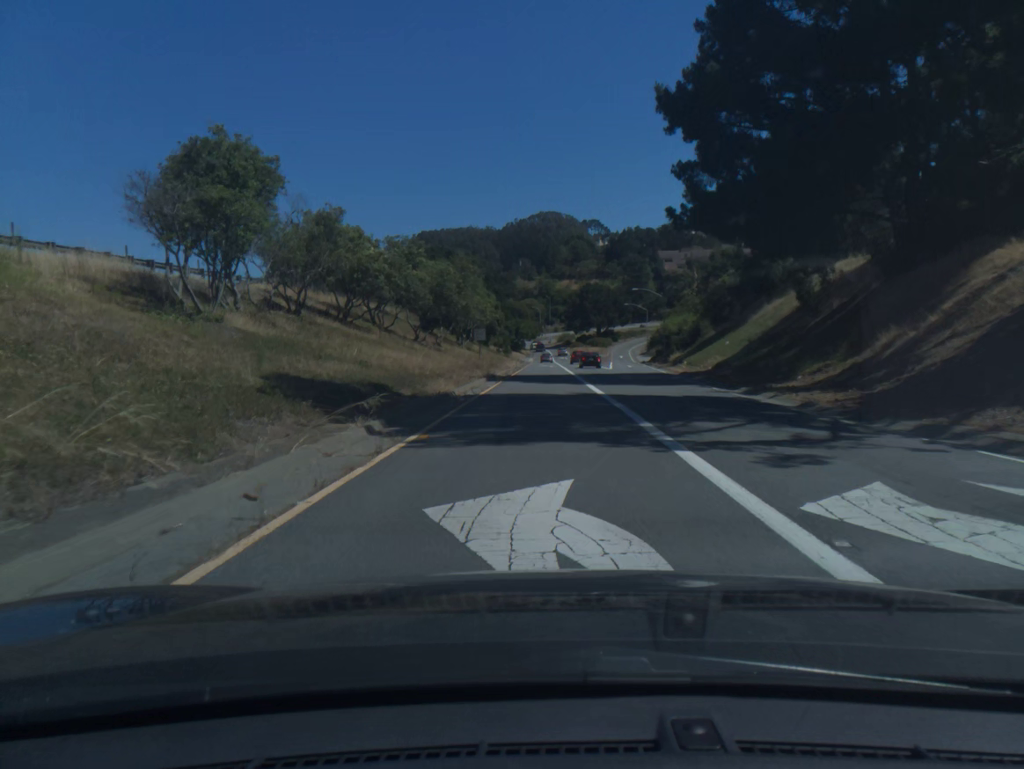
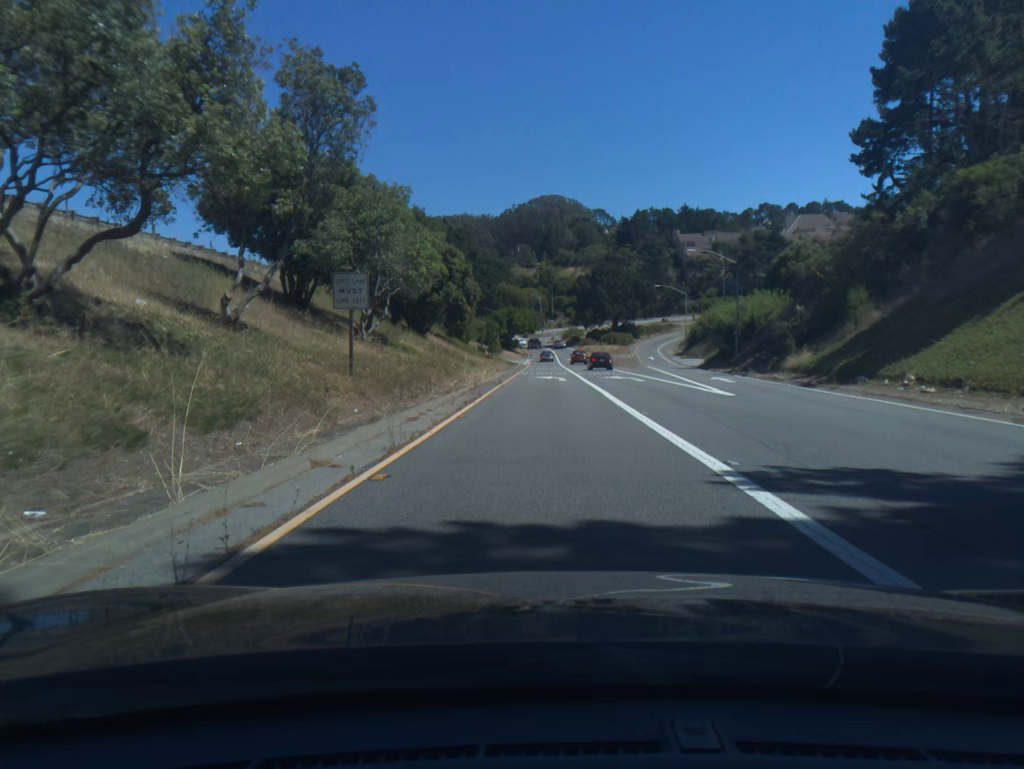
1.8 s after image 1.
(-0.1, +40.5) m; 0°
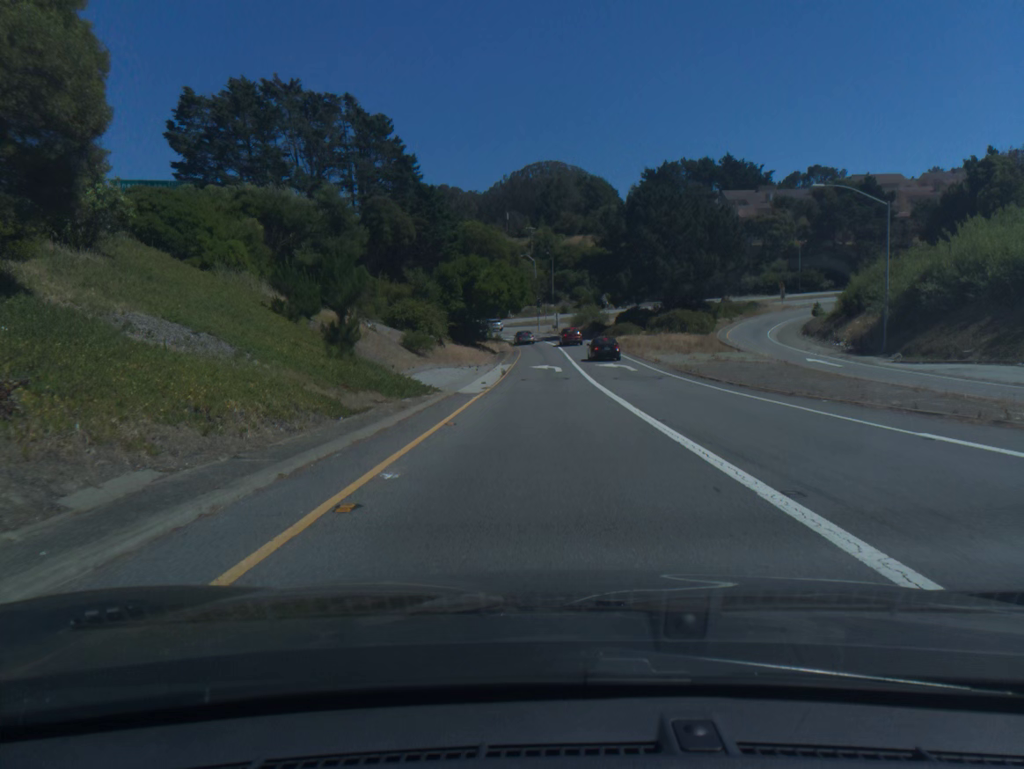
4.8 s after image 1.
(+0.1, +68.4) m; 0°
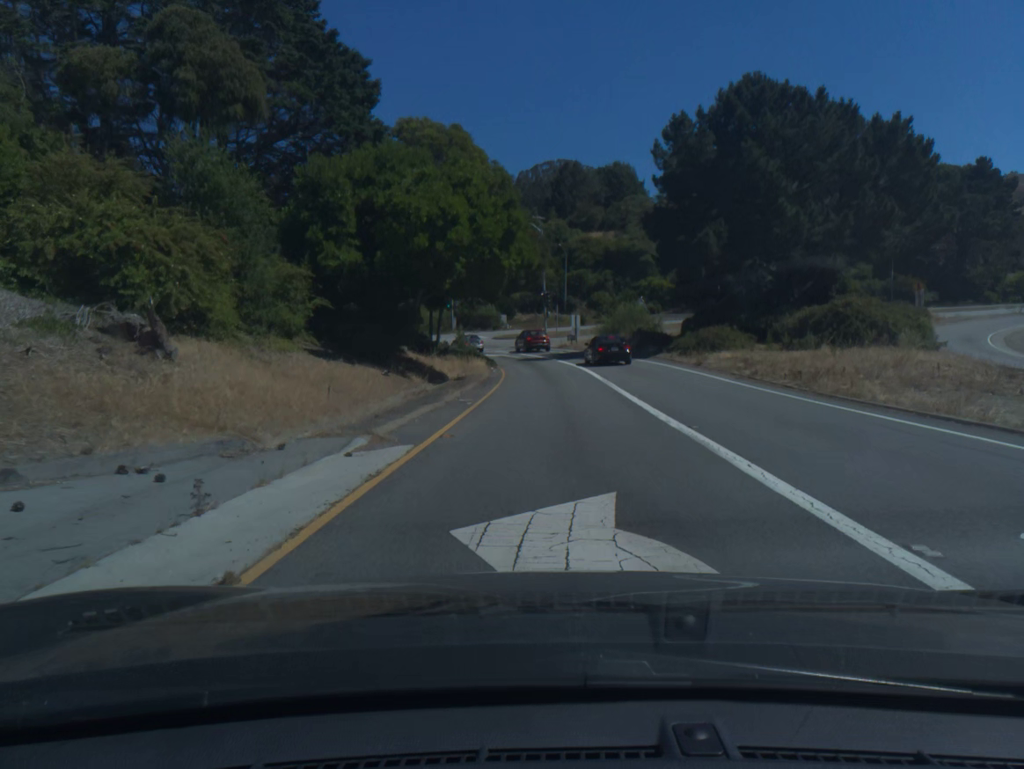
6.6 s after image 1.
(-0.2, +38.8) m; -1°
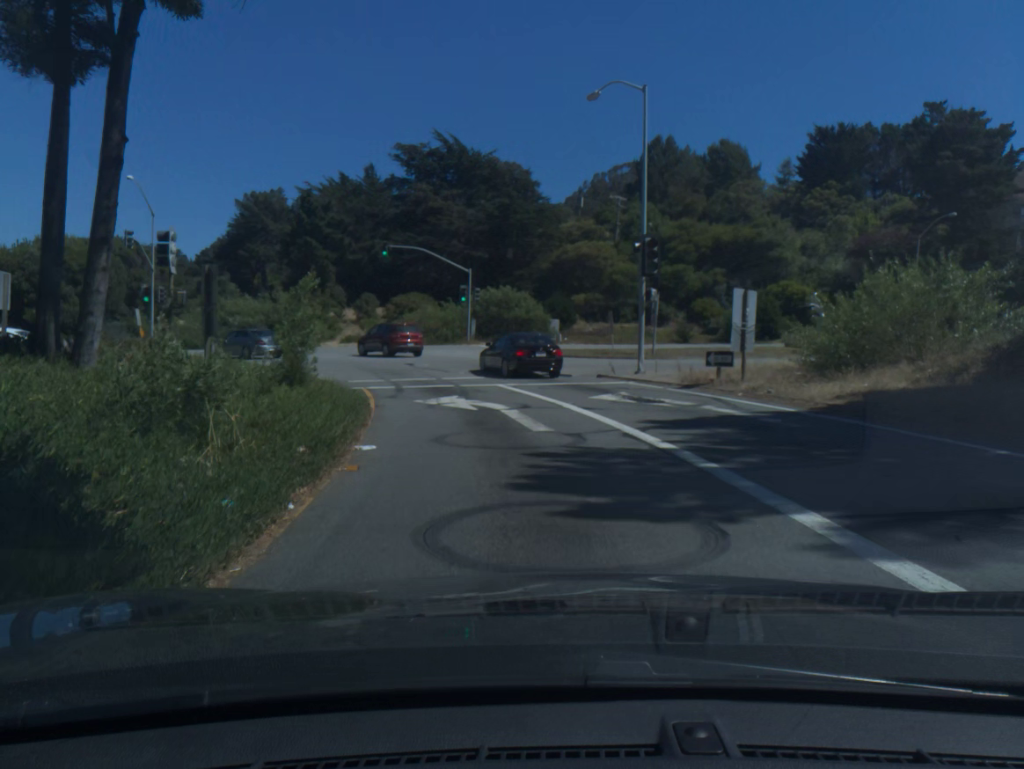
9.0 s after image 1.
(-0.6, +40.6) m; -5°
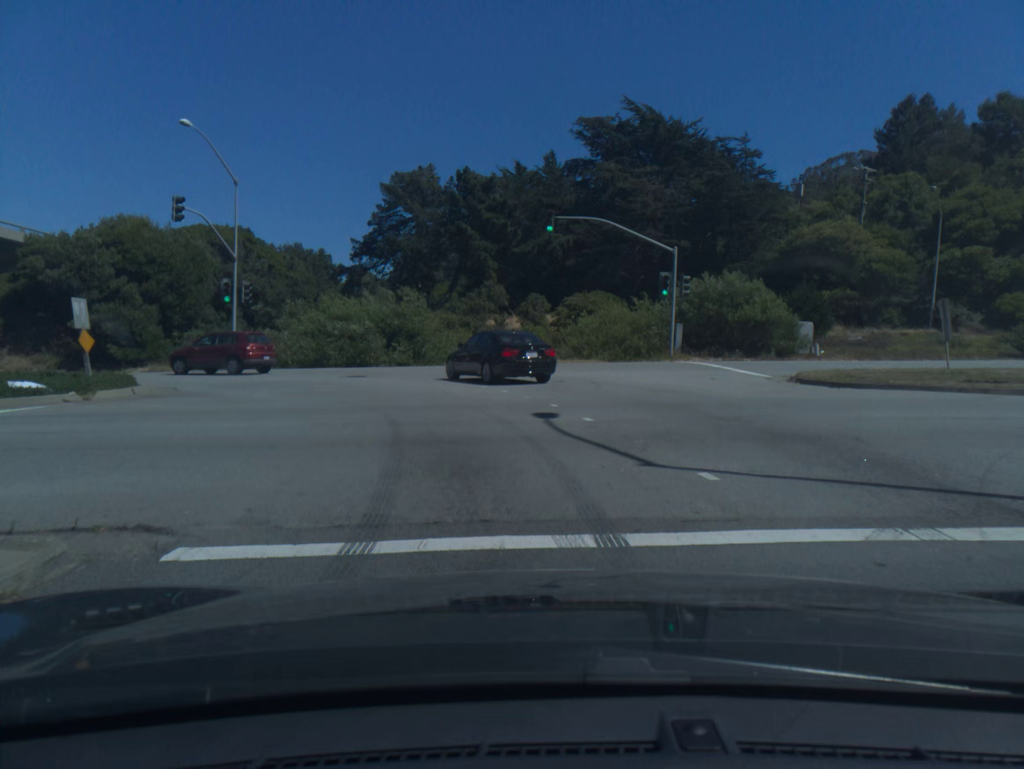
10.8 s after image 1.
(-2.2, +19.9) m; -15°
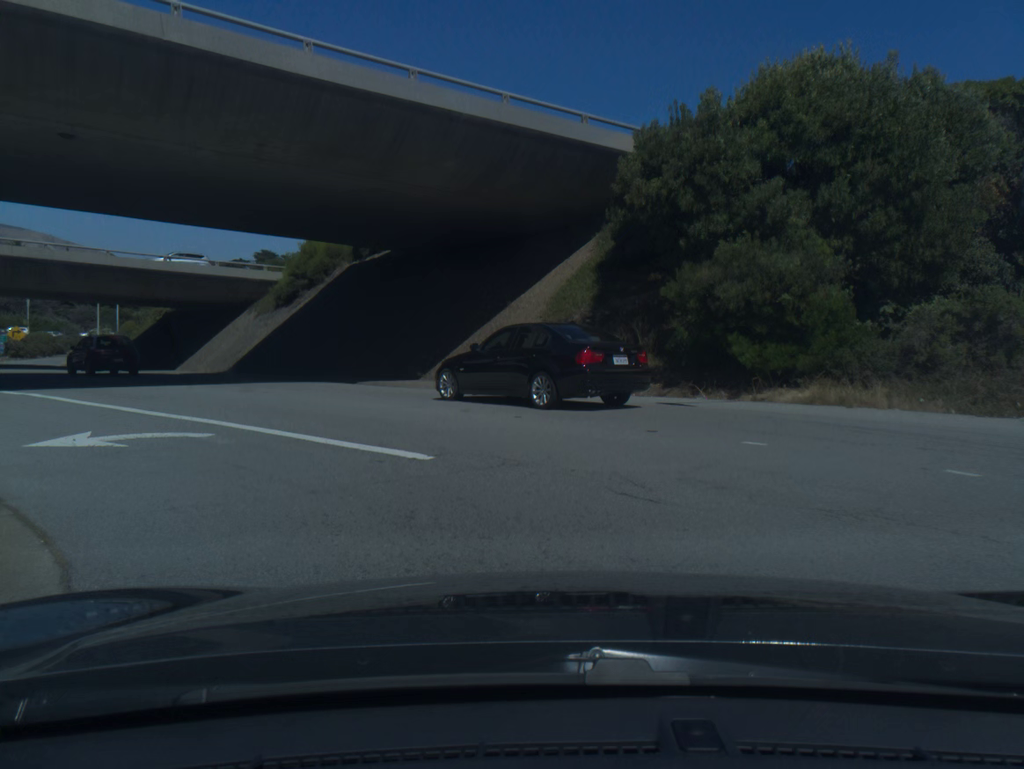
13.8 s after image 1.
(-9.3, +24.5) m; -54°
